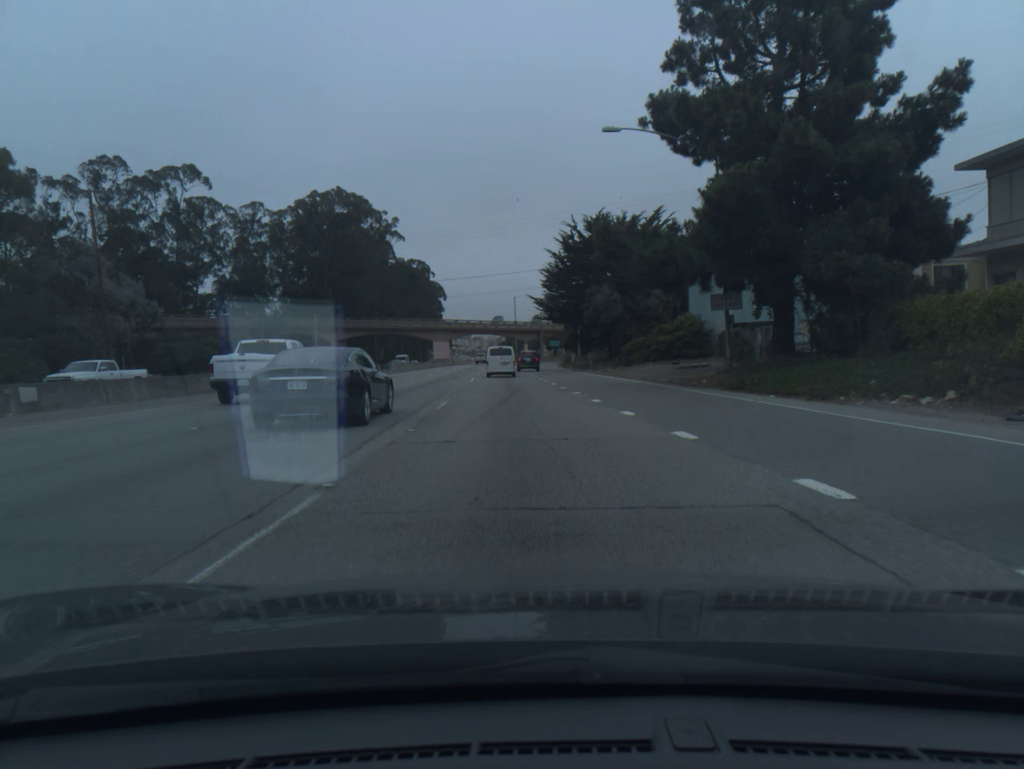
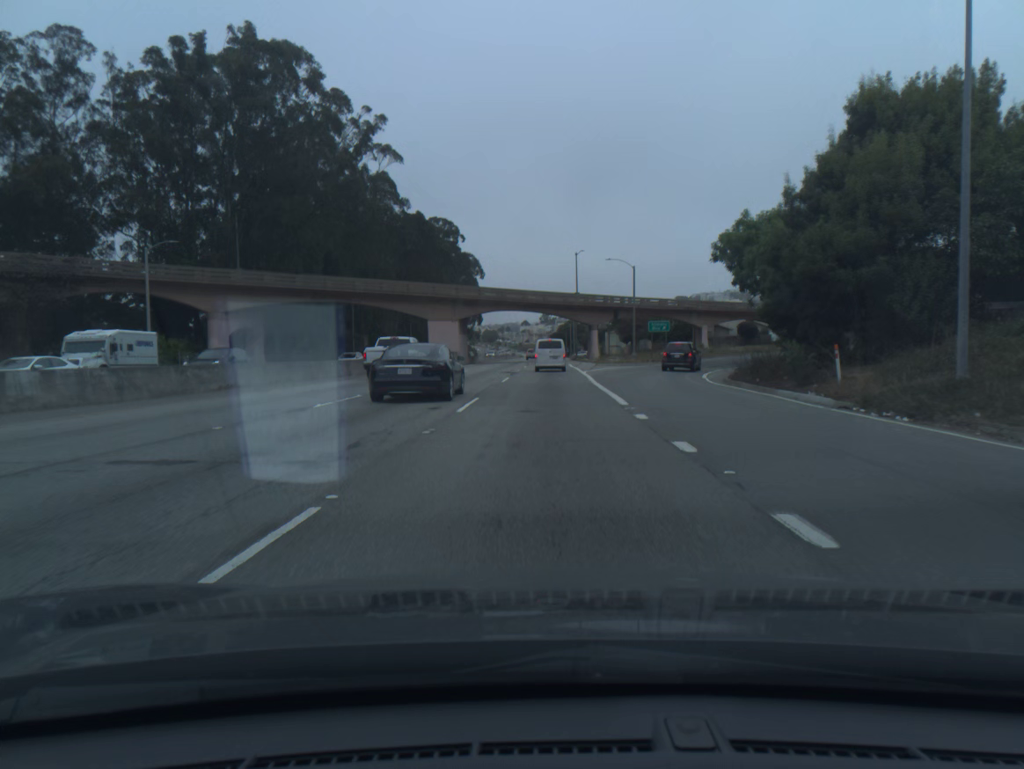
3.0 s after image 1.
(-3.2, +69.0) m; -4°
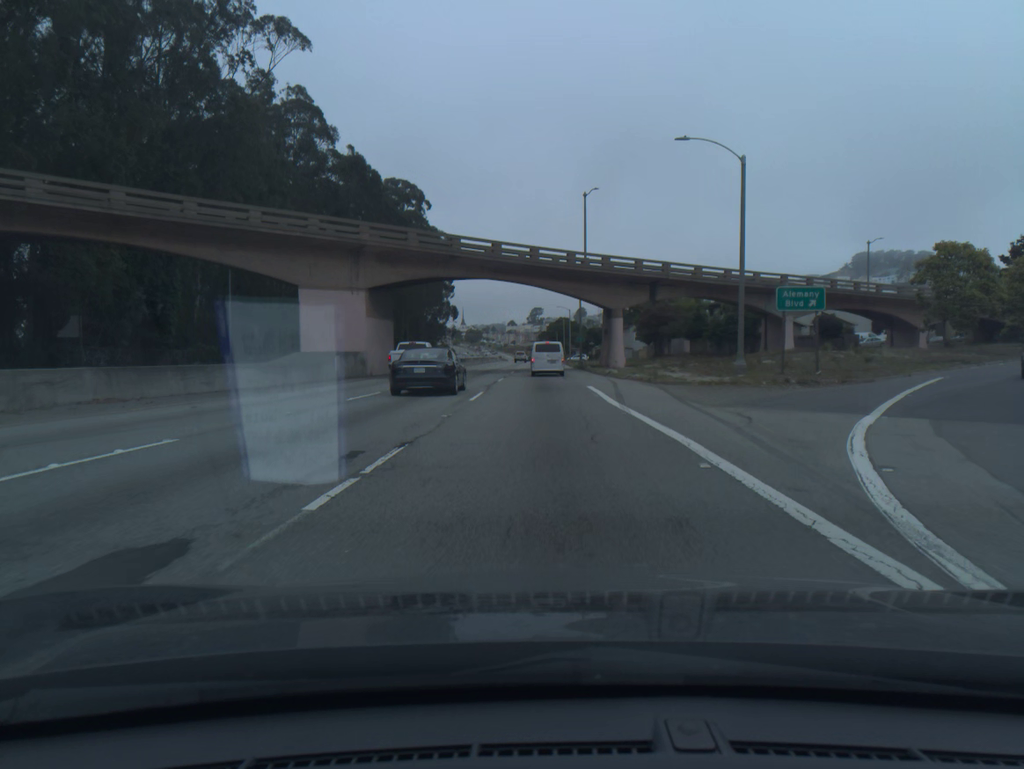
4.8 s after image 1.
(+0.3, +40.4) m; +1°
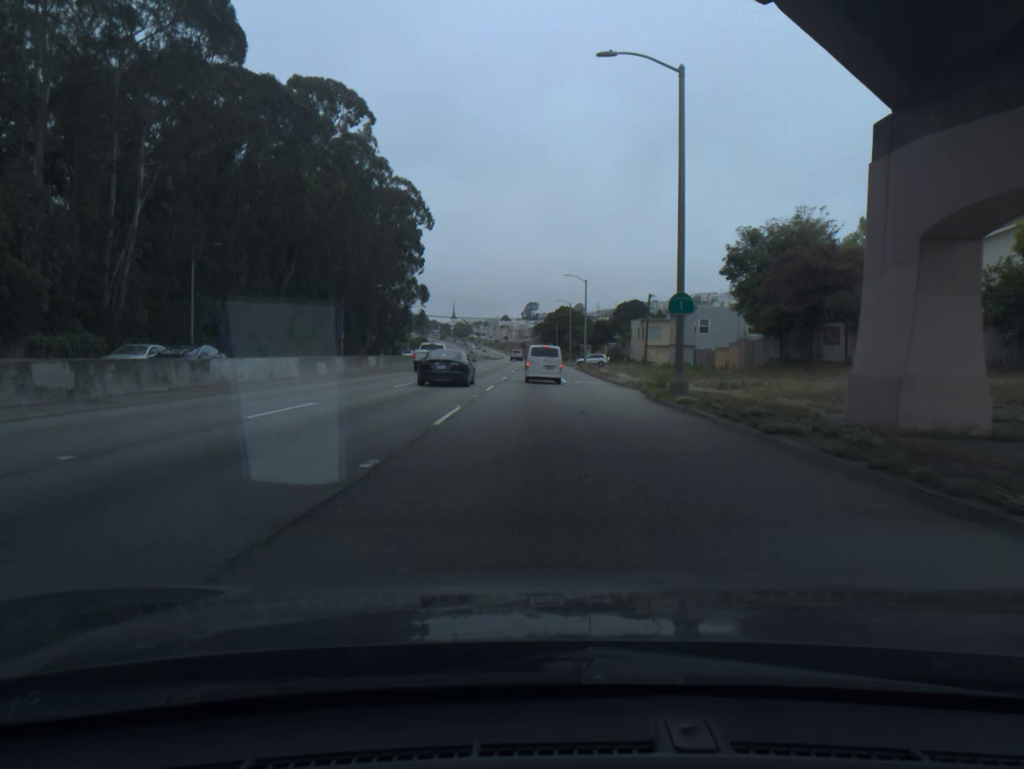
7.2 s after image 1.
(0.0, +51.9) m; 0°
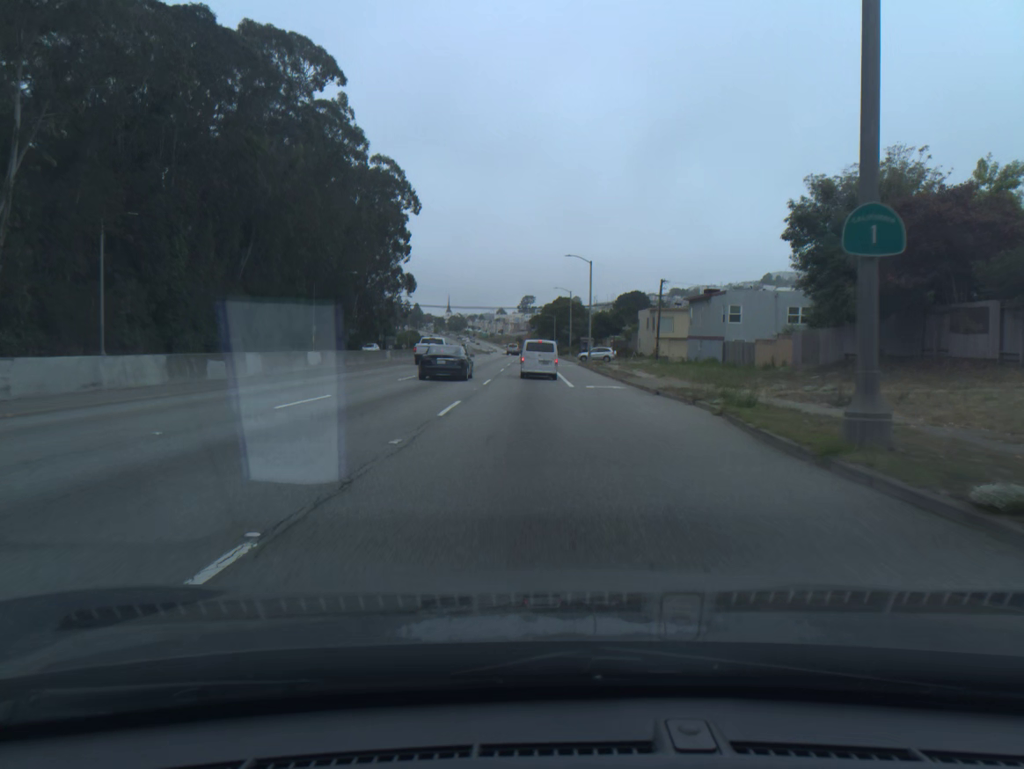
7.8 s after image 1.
(0.0, +12.6) m; 0°
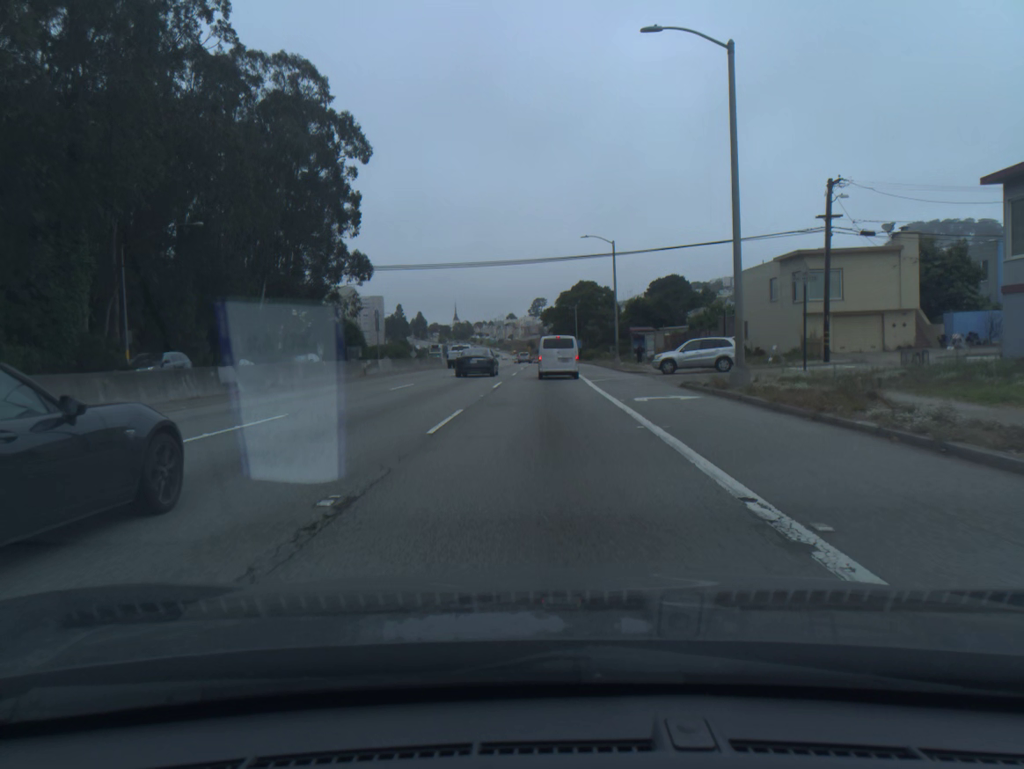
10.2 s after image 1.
(-0.4, +48.8) m; -1°
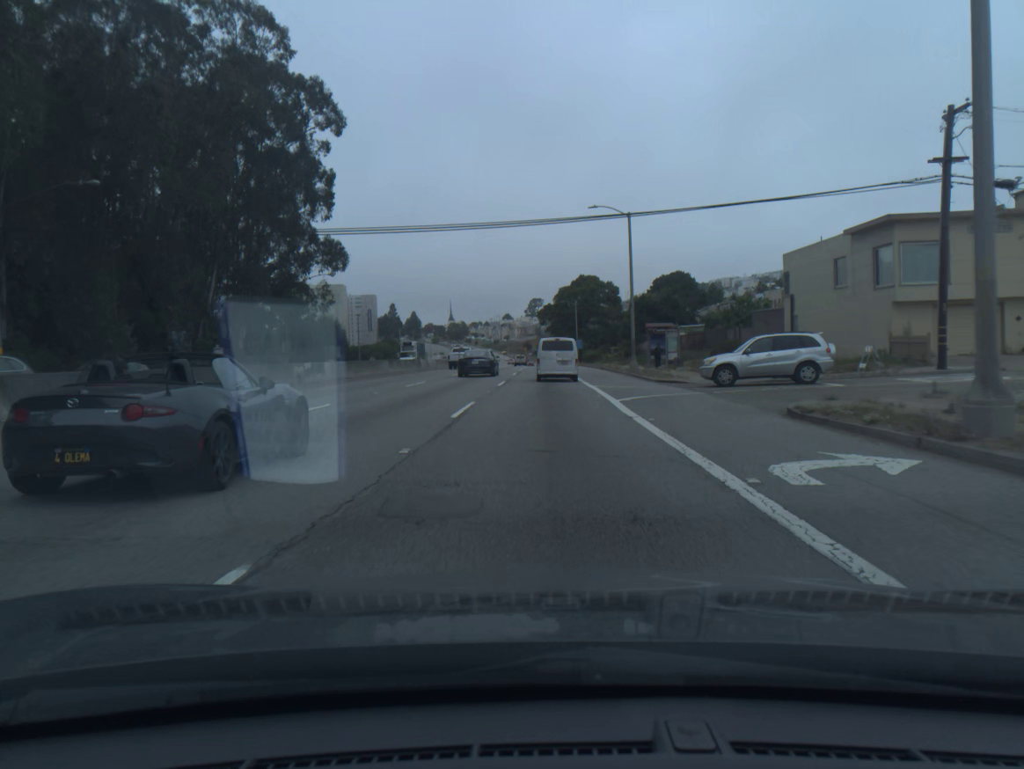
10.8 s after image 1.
(0.0, +11.7) m; 0°
